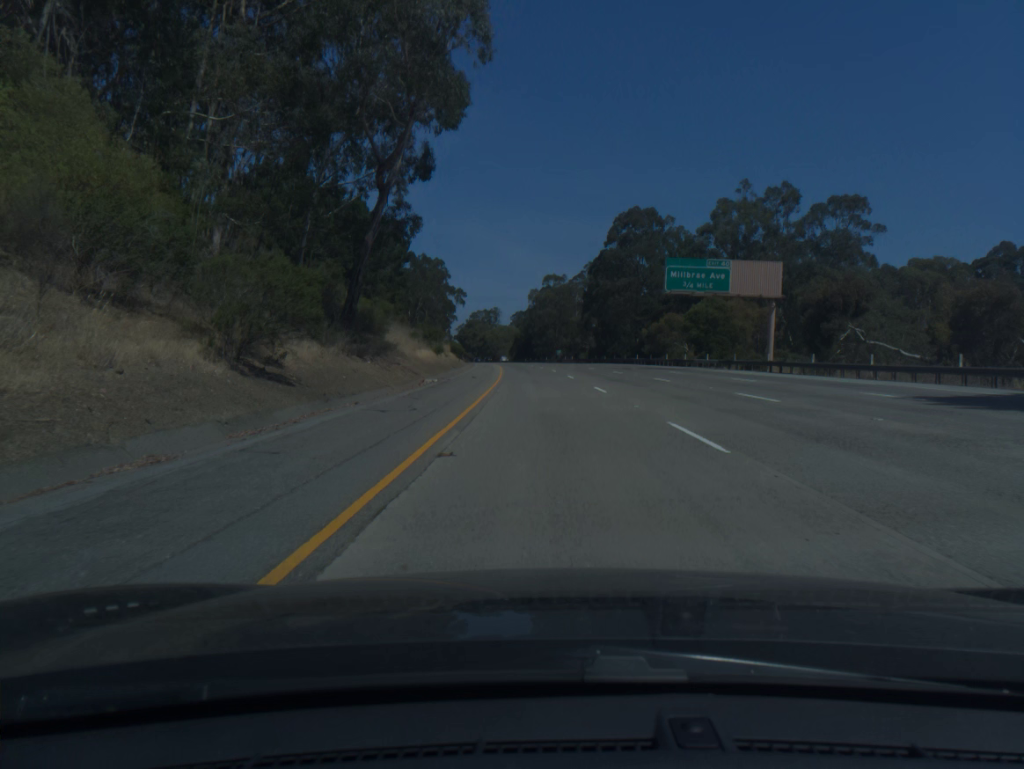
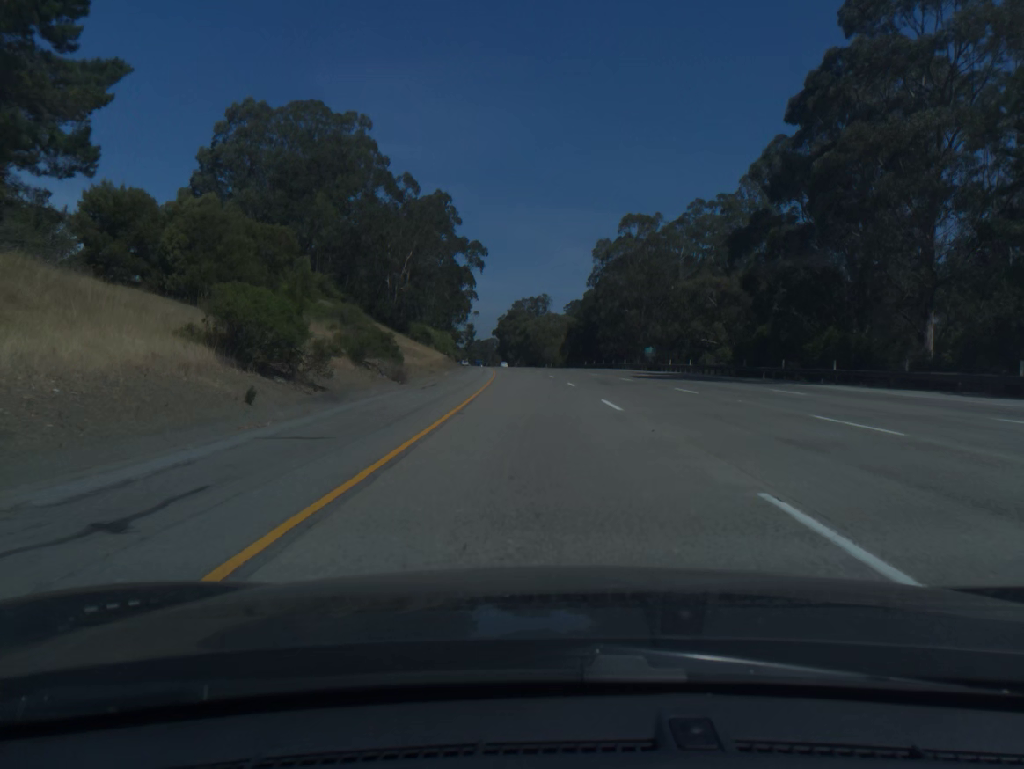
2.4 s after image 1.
(-2.1, +79.9) m; -4°
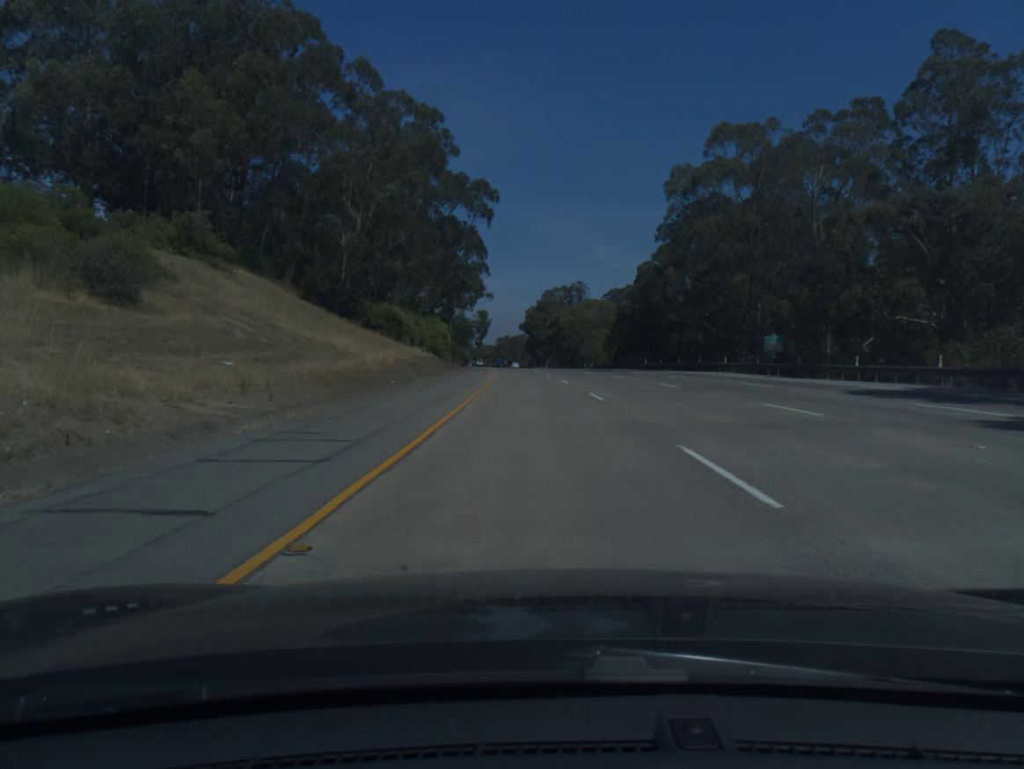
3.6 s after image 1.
(-0.8, +40.1) m; -2°
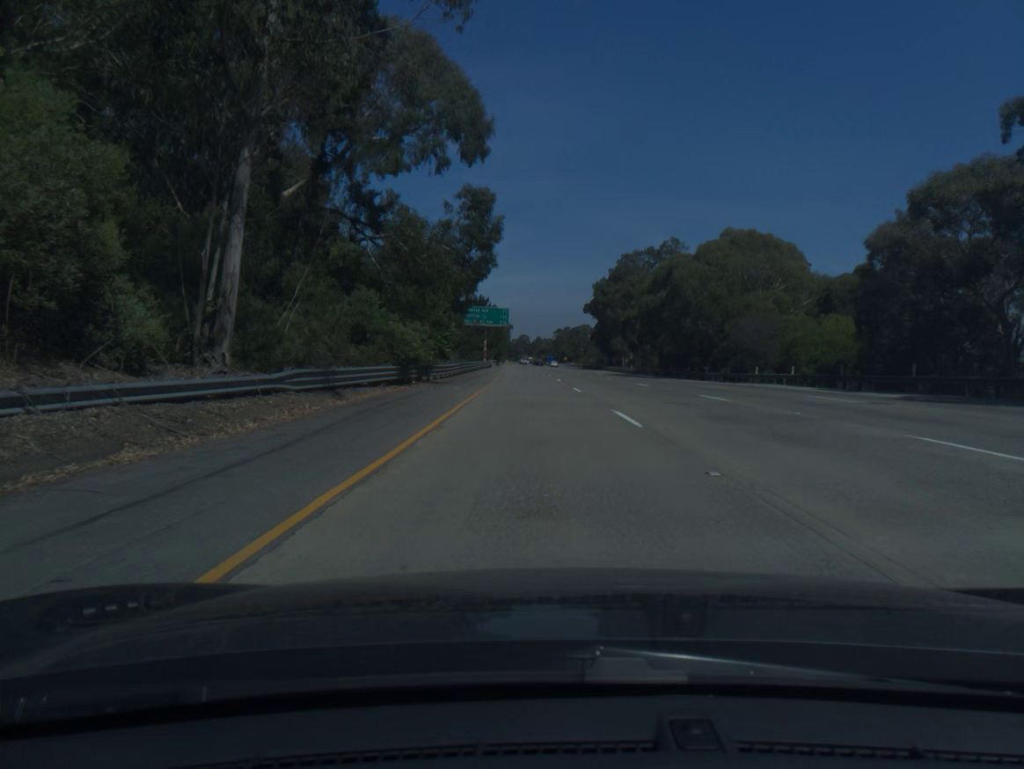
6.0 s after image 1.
(-3.1, +80.4) m; -4°
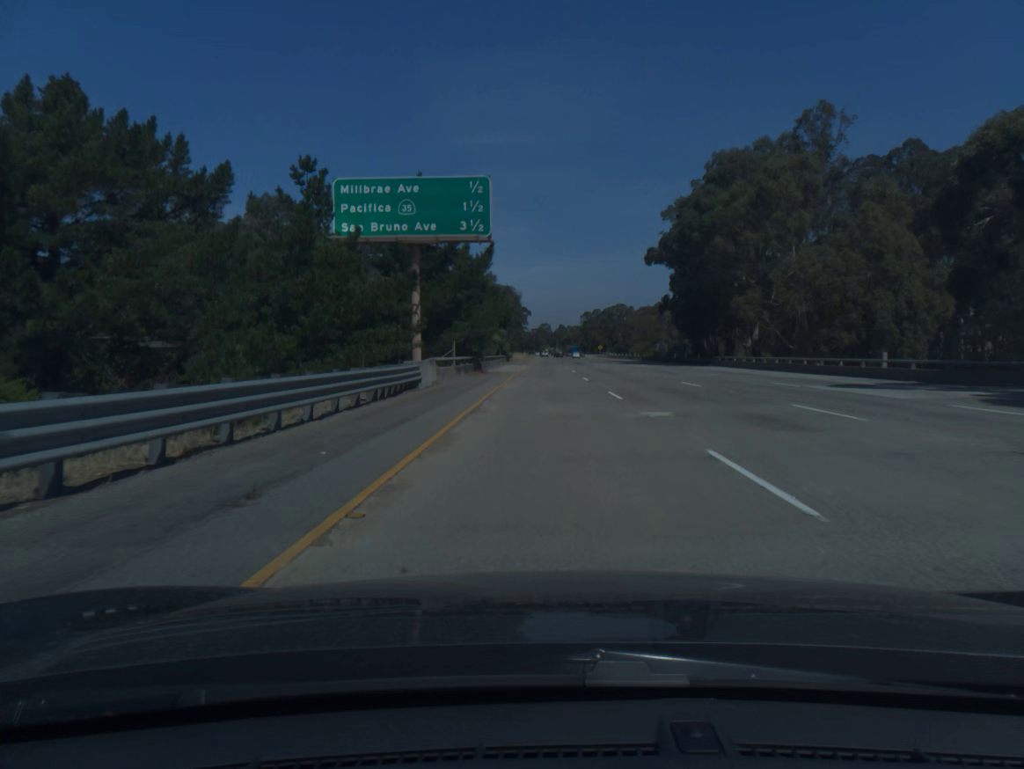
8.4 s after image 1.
(-1.8, +80.8) m; -2°
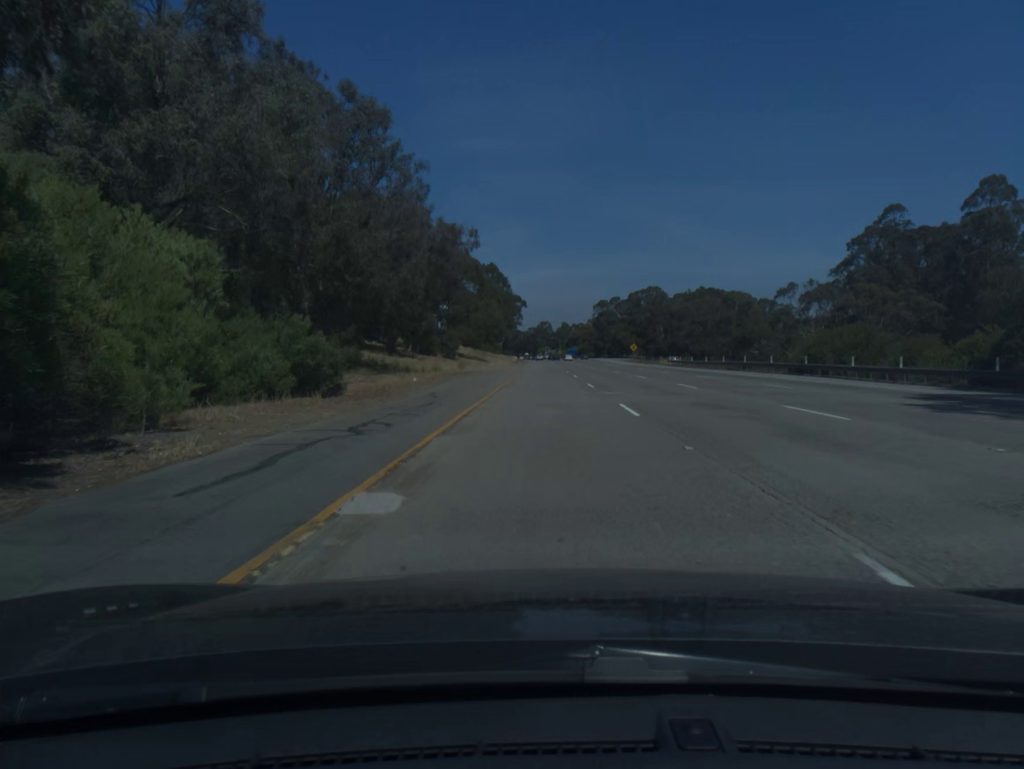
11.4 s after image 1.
(+0.4, +100.4) m; 0°
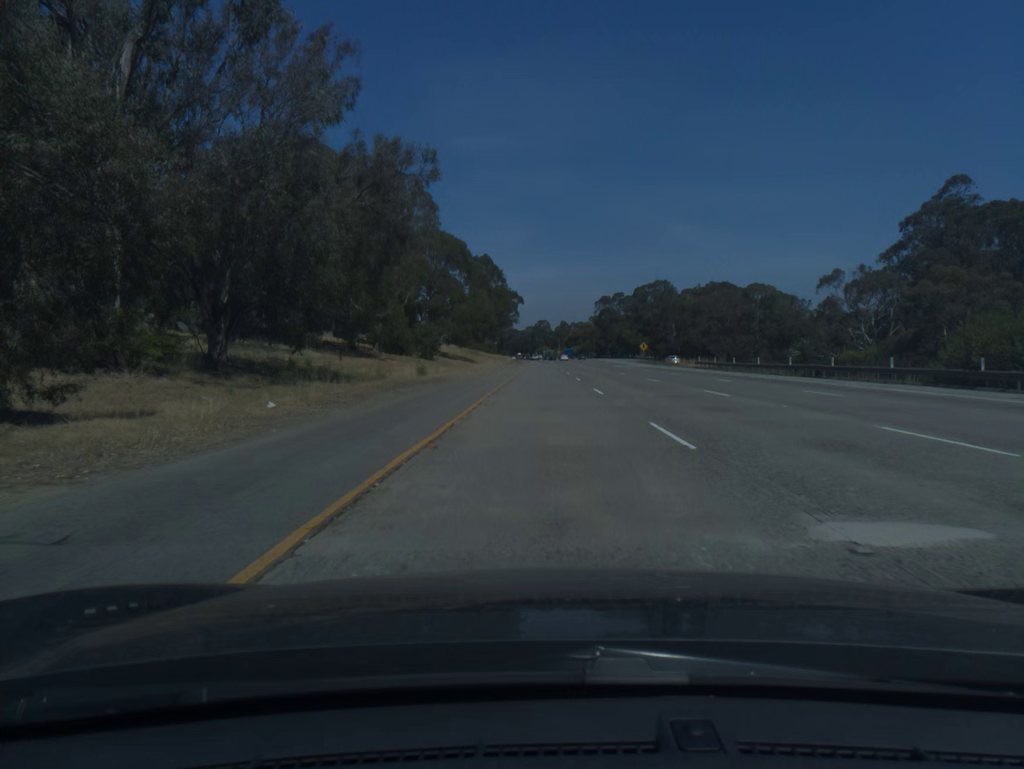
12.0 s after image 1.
(0.0, +20.0) m; 0°
